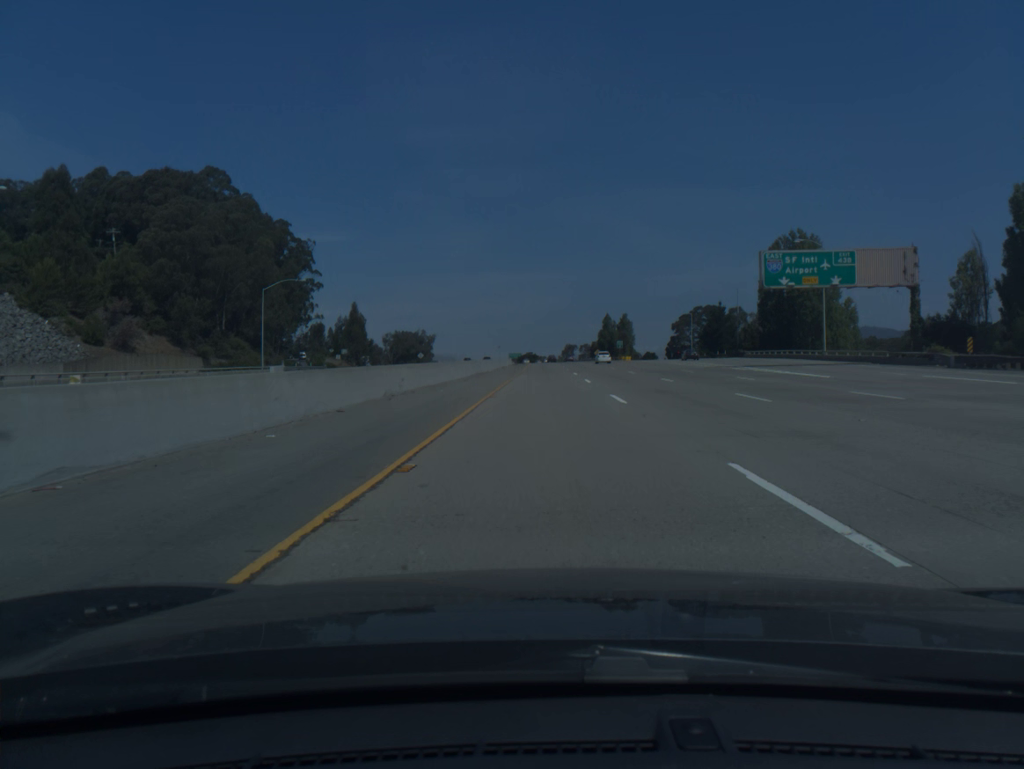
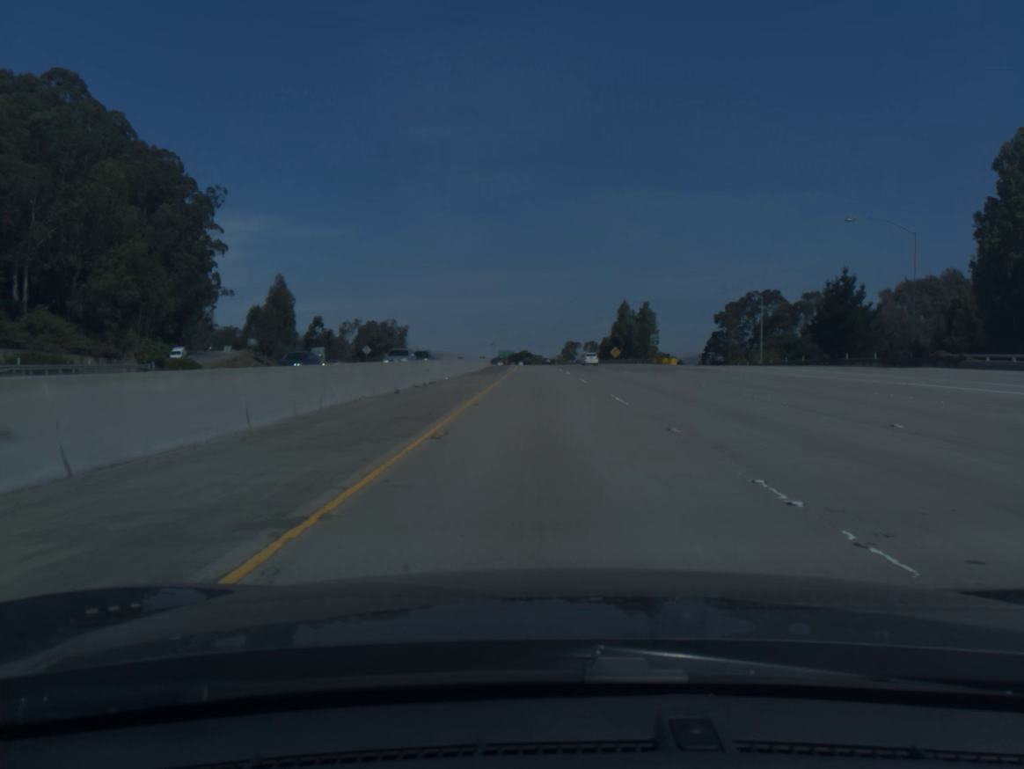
(+0.1, +60.1) m; 0°
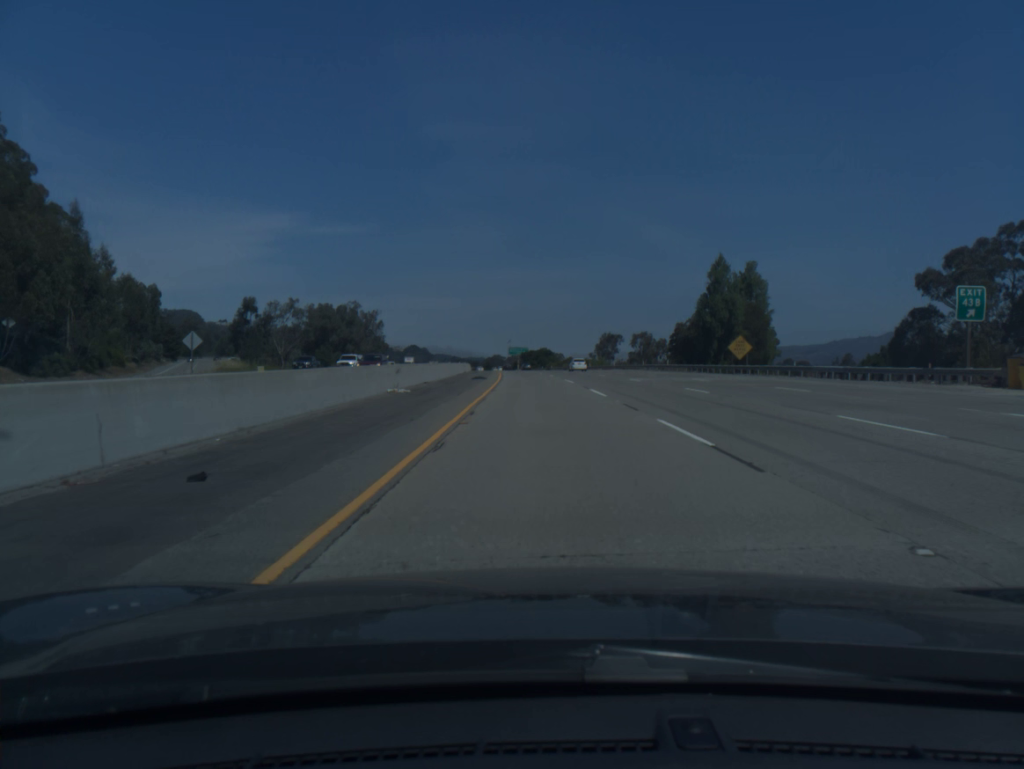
(-1.0, +80.0) m; -1°
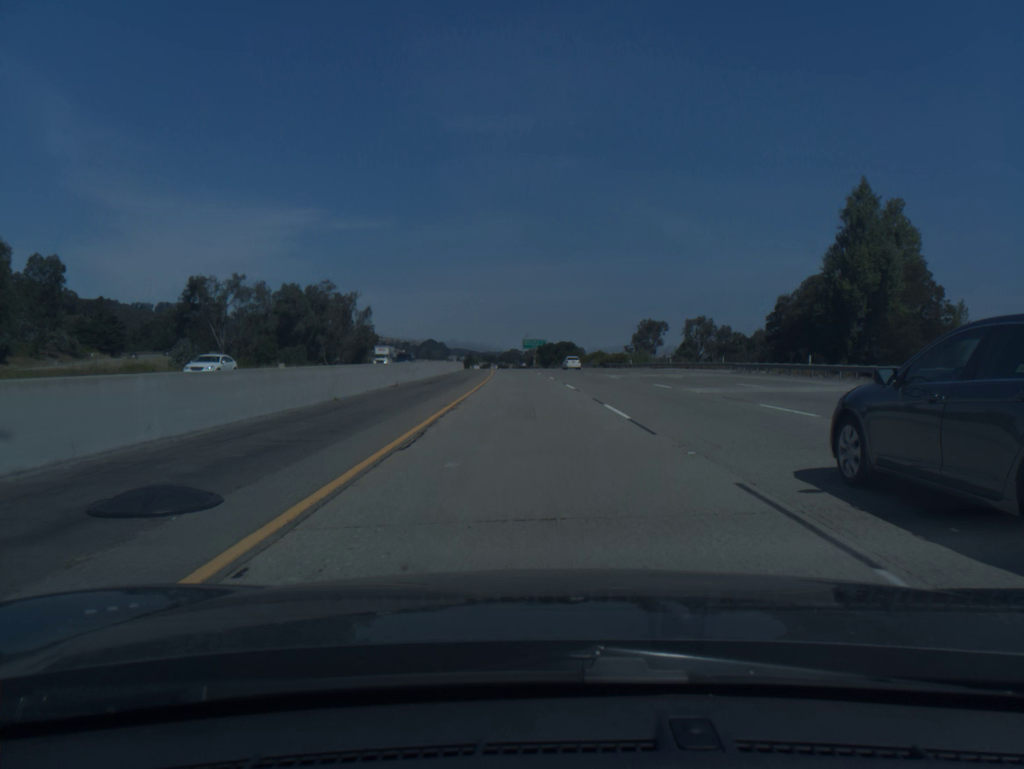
(-0.4, +40.1) m; -1°
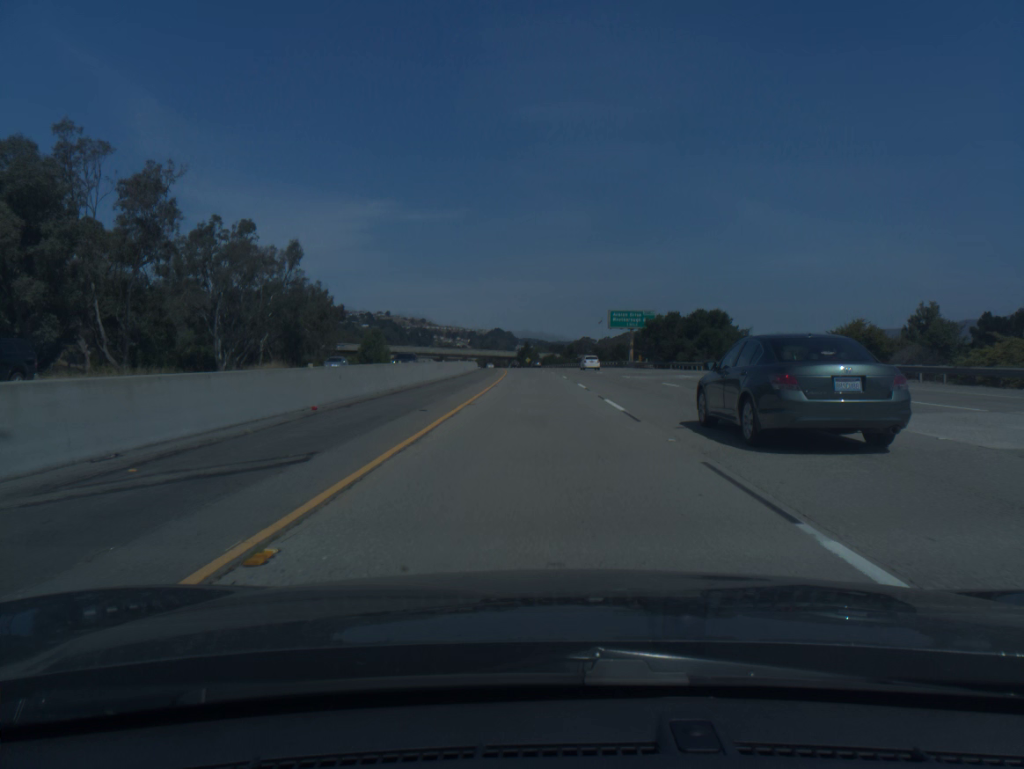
(-4.6, +100.5) m; -5°
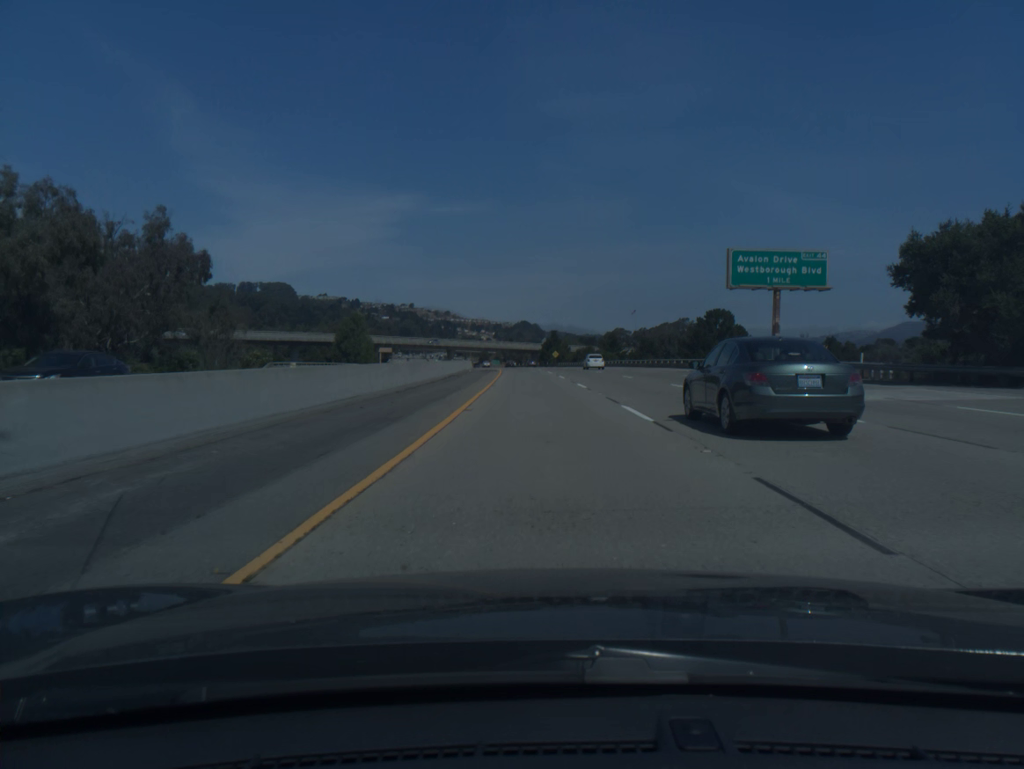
(-1.1, +60.5) m; -2°
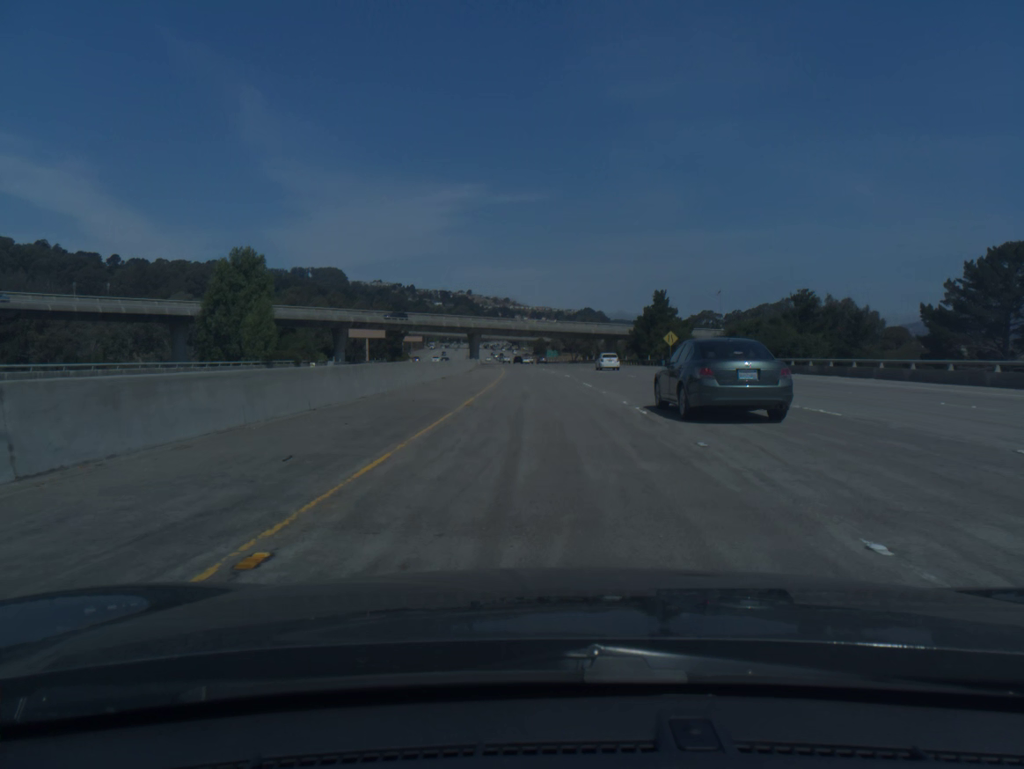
(-3.6, +100.7) m; -4°
